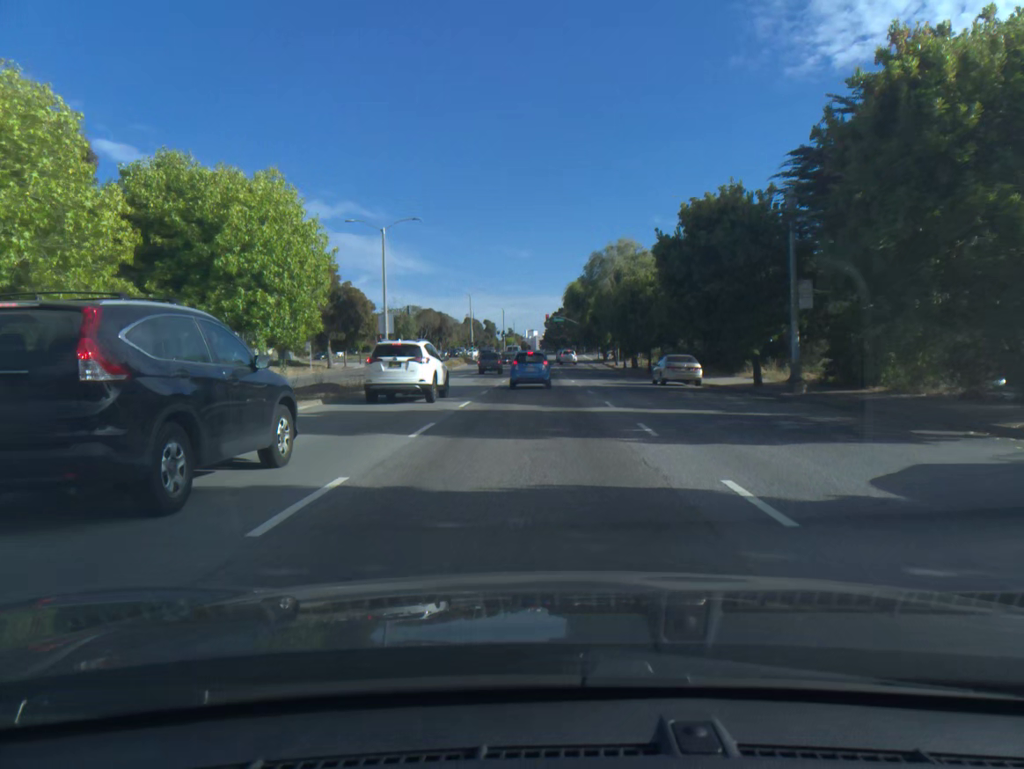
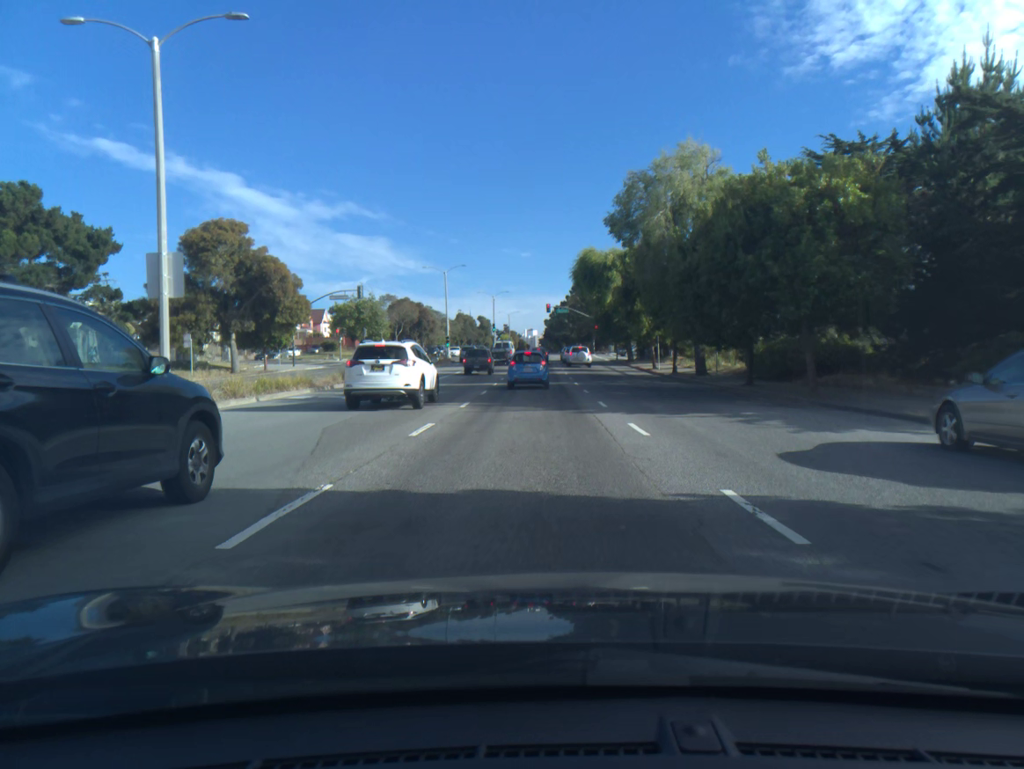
(0.0, +28.6) m; 0°
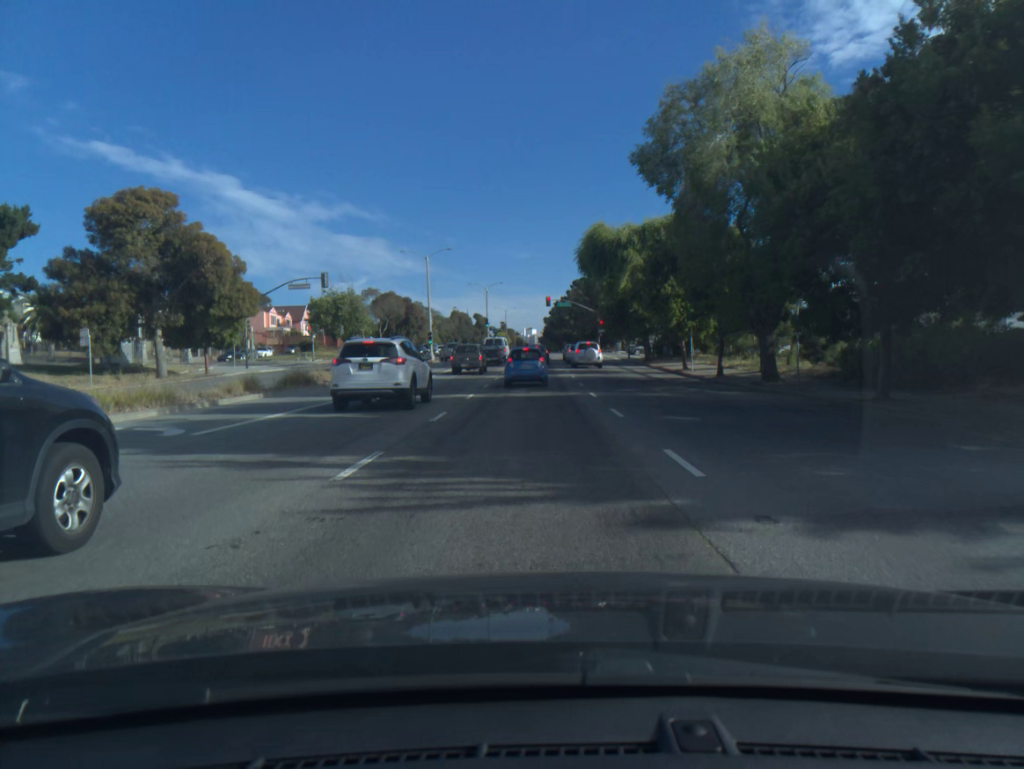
(0.0, +12.0) m; 0°
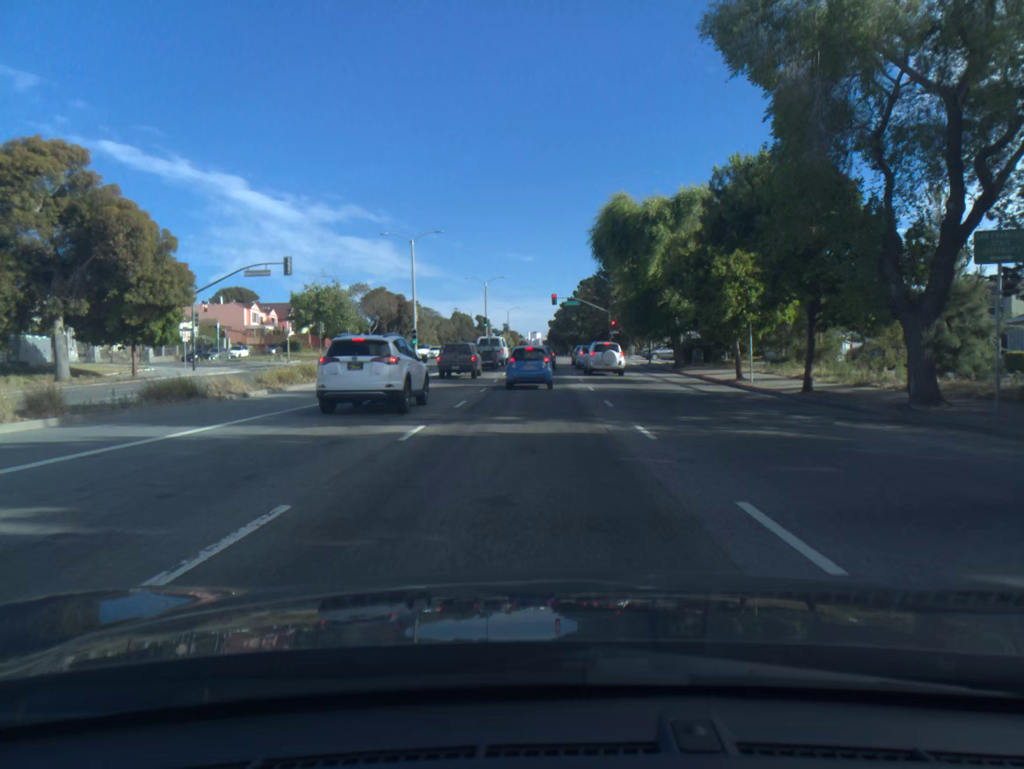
(-0.1, +10.9) m; -1°
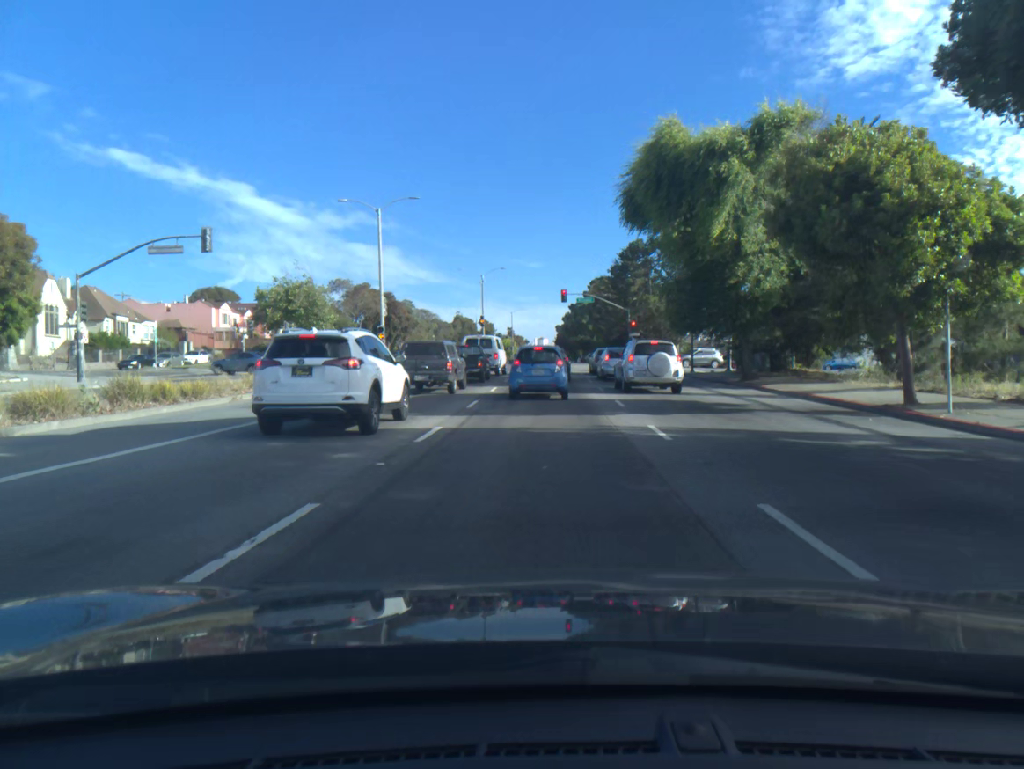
(-0.1, +14.3) m; -1°
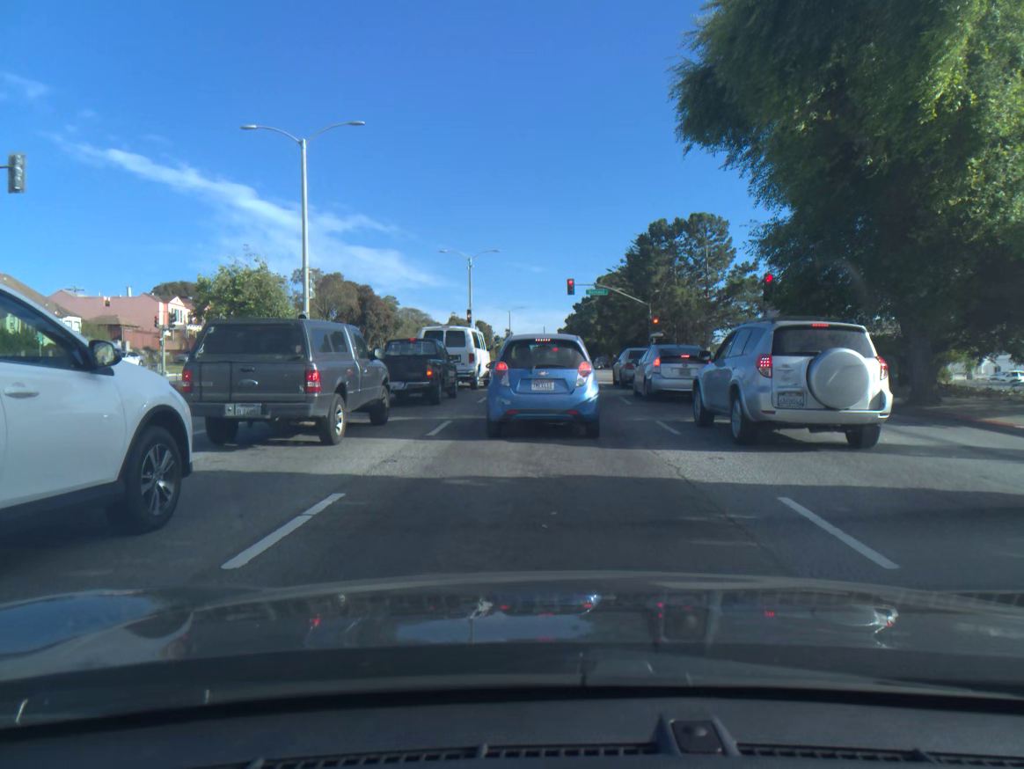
(+0.1, +14.5) m; 0°
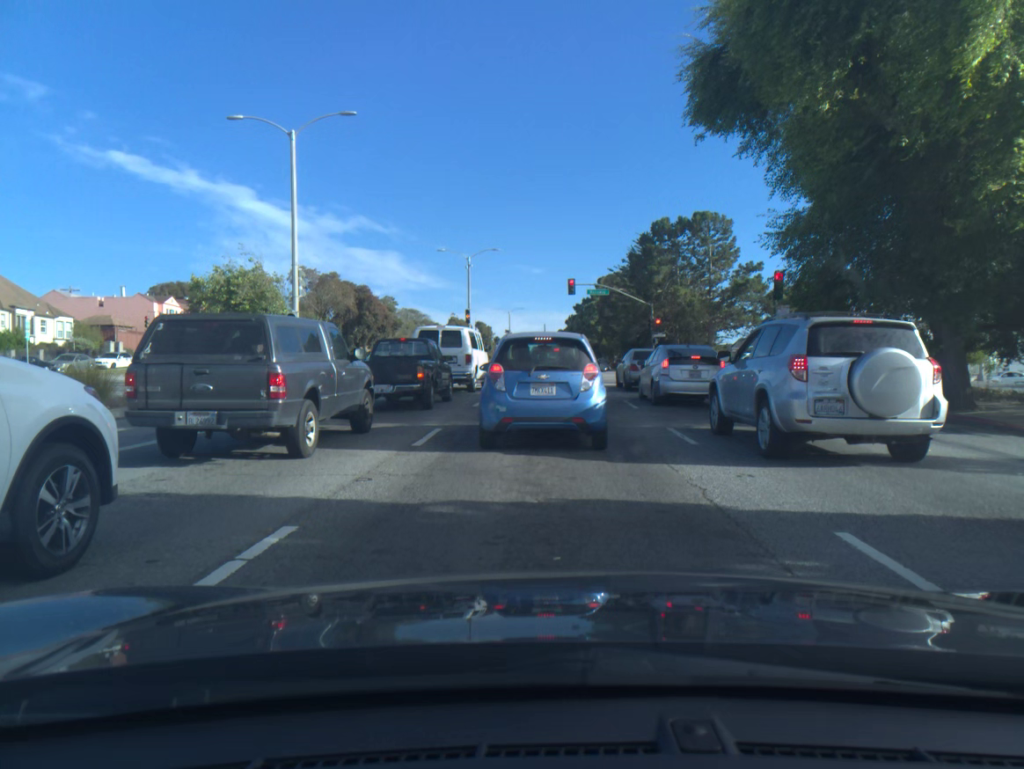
(0.0, +1.4) m; 0°
